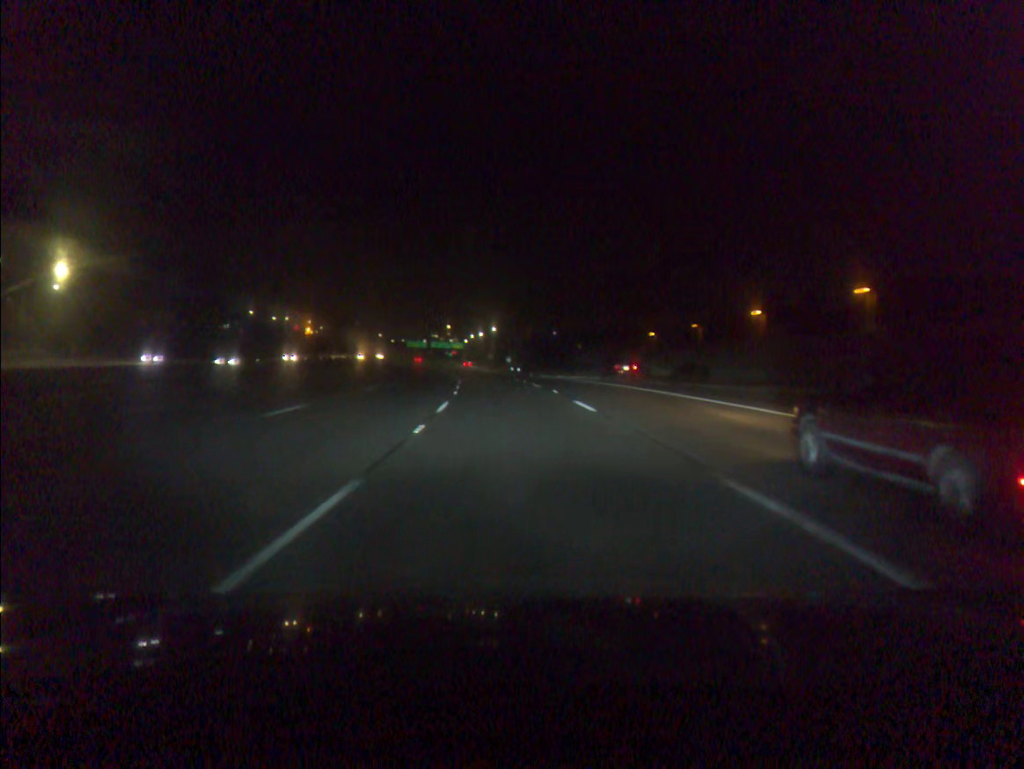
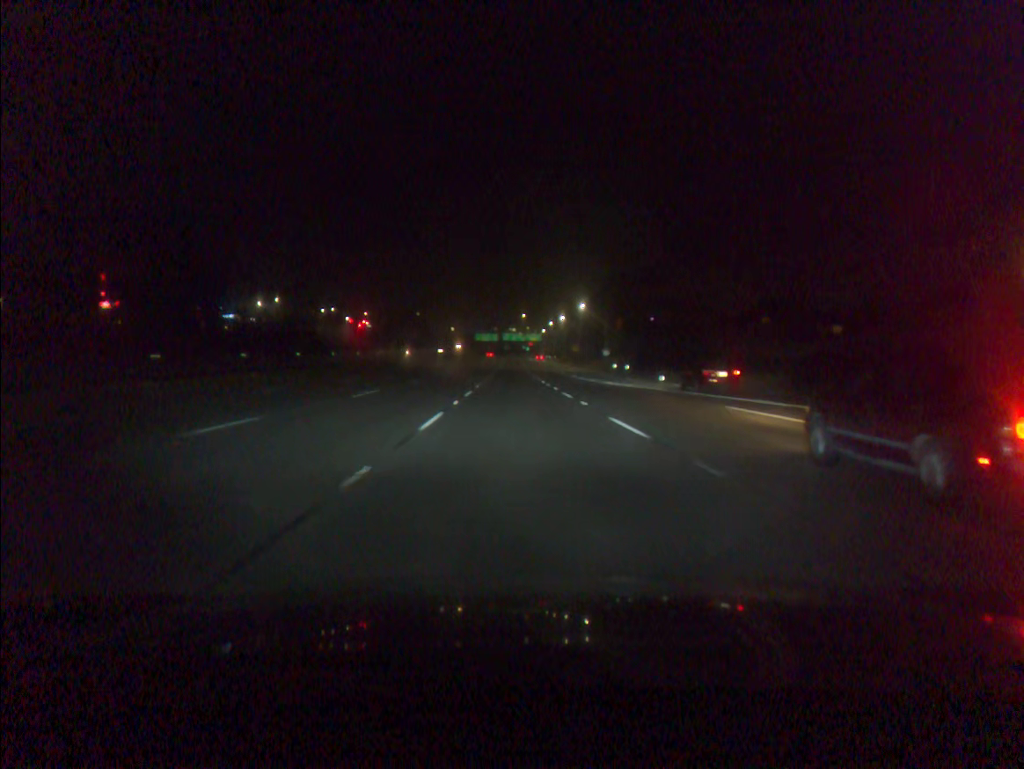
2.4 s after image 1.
(-3.3, +62.4) m; -6°
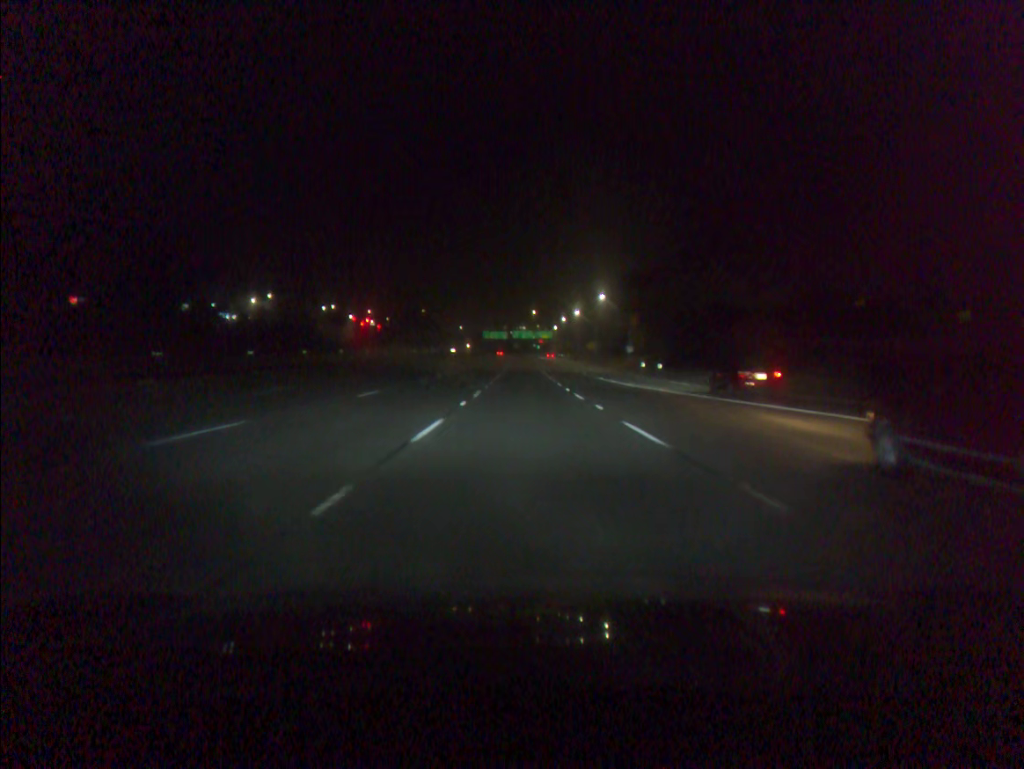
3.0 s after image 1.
(-0.1, +15.7) m; -1°
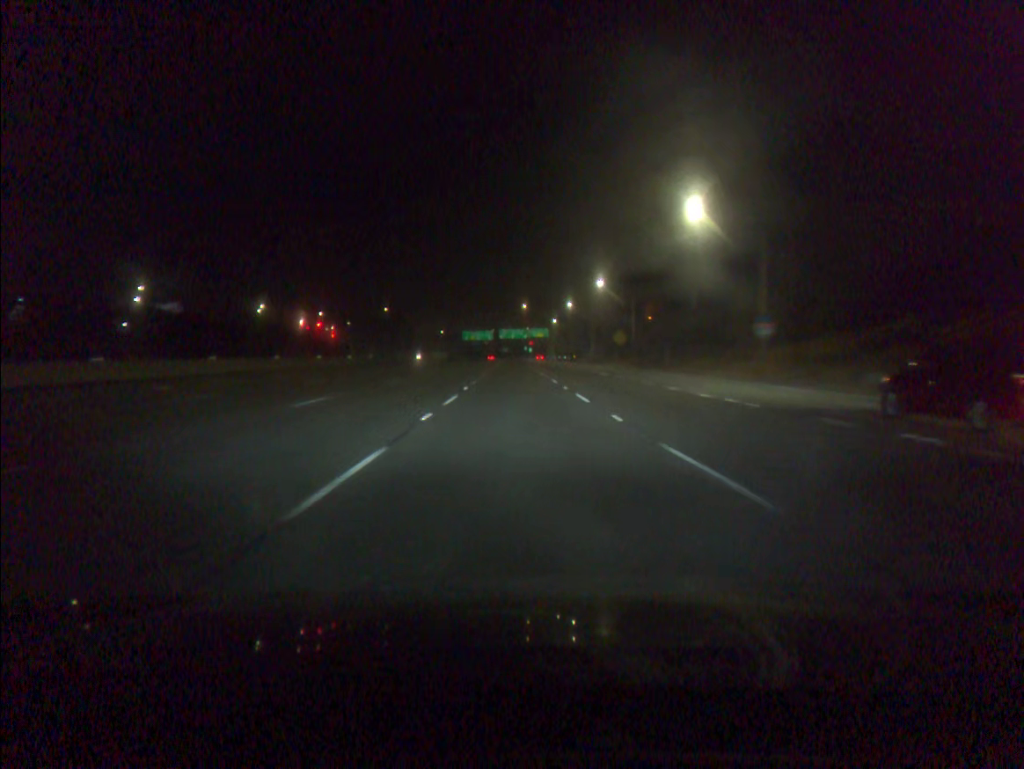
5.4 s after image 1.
(+0.3, +63.1) m; +1°
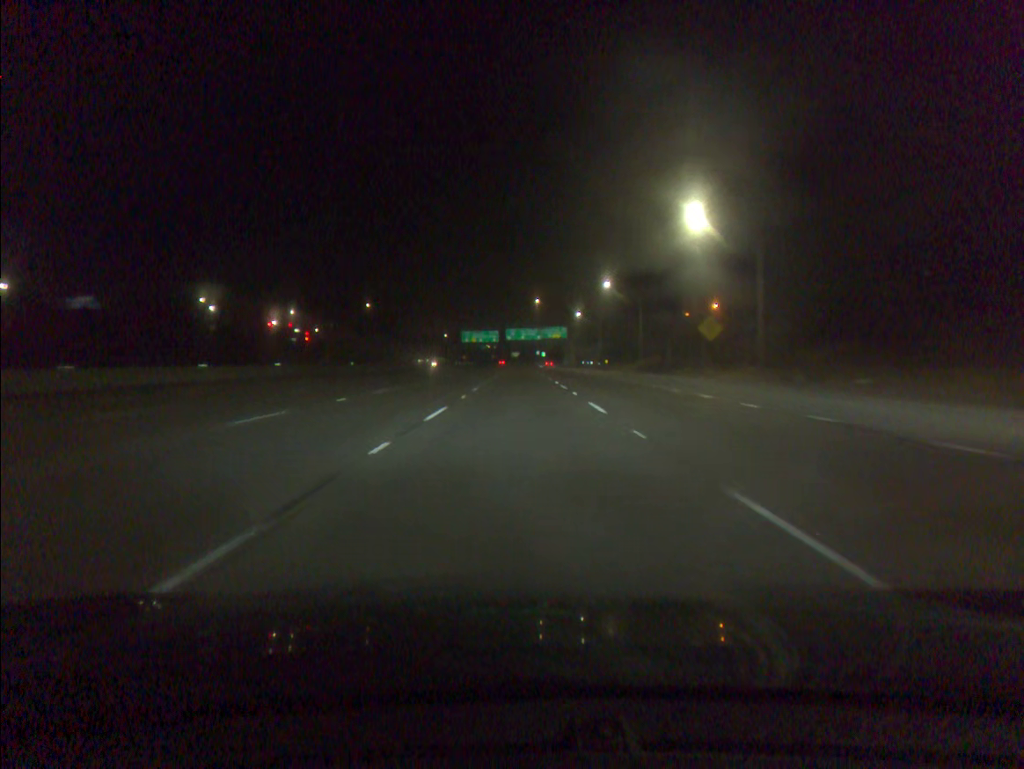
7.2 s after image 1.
(-0.3, +47.1) m; -1°
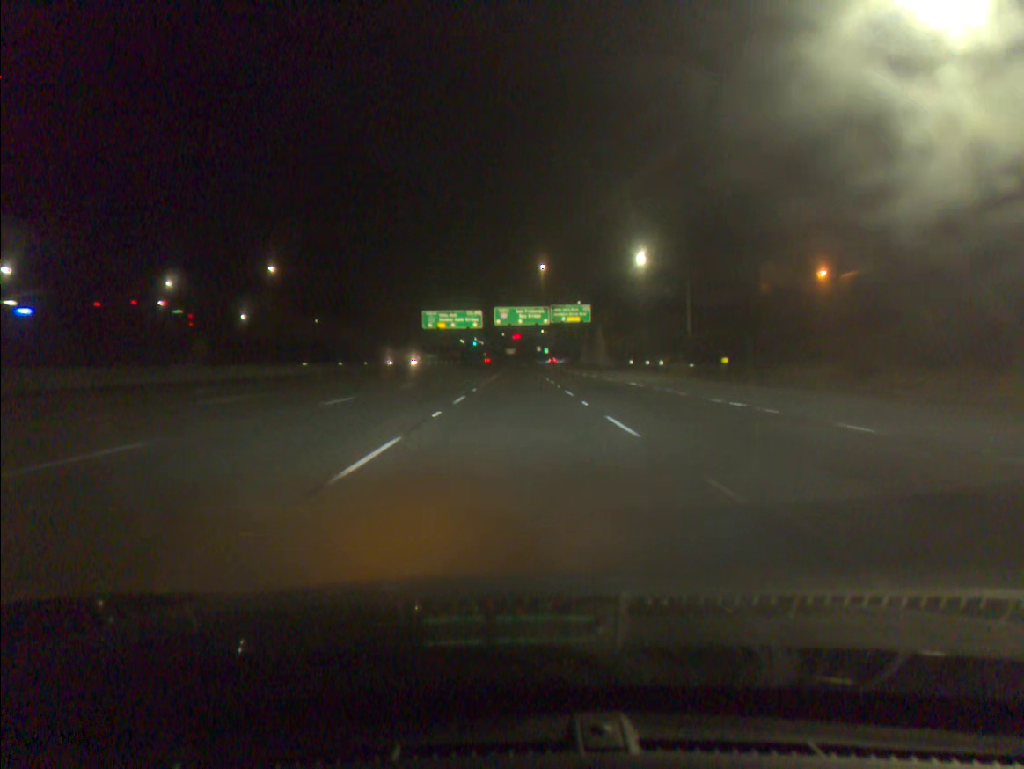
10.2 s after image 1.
(+0.2, +77.8) m; 0°
